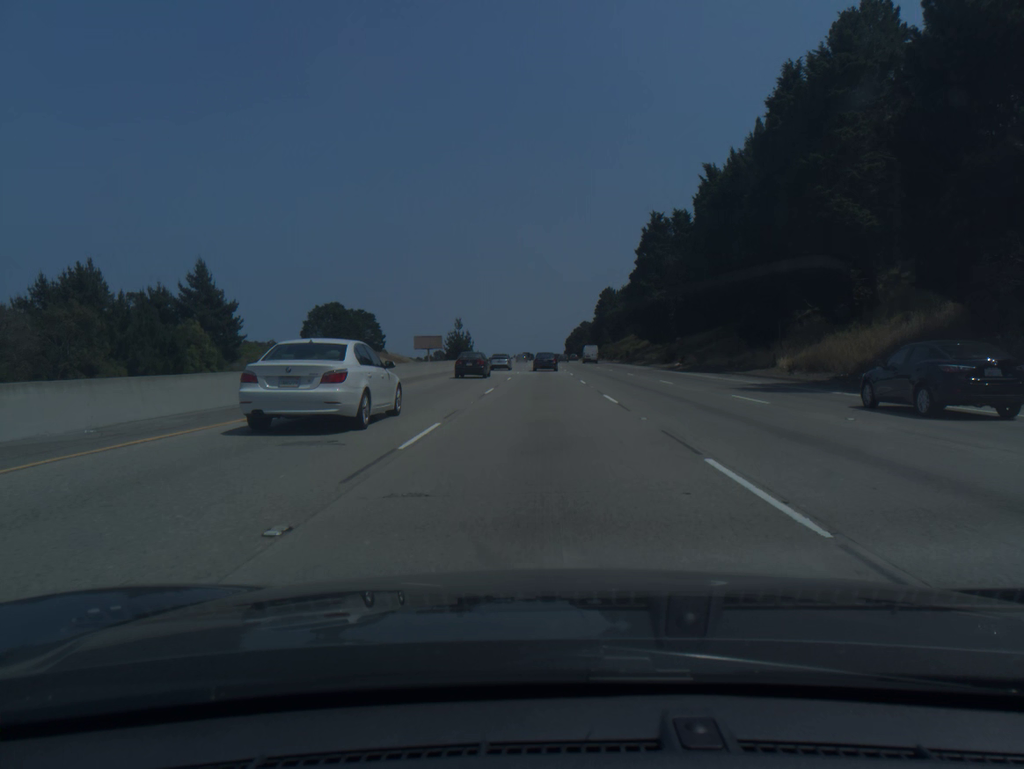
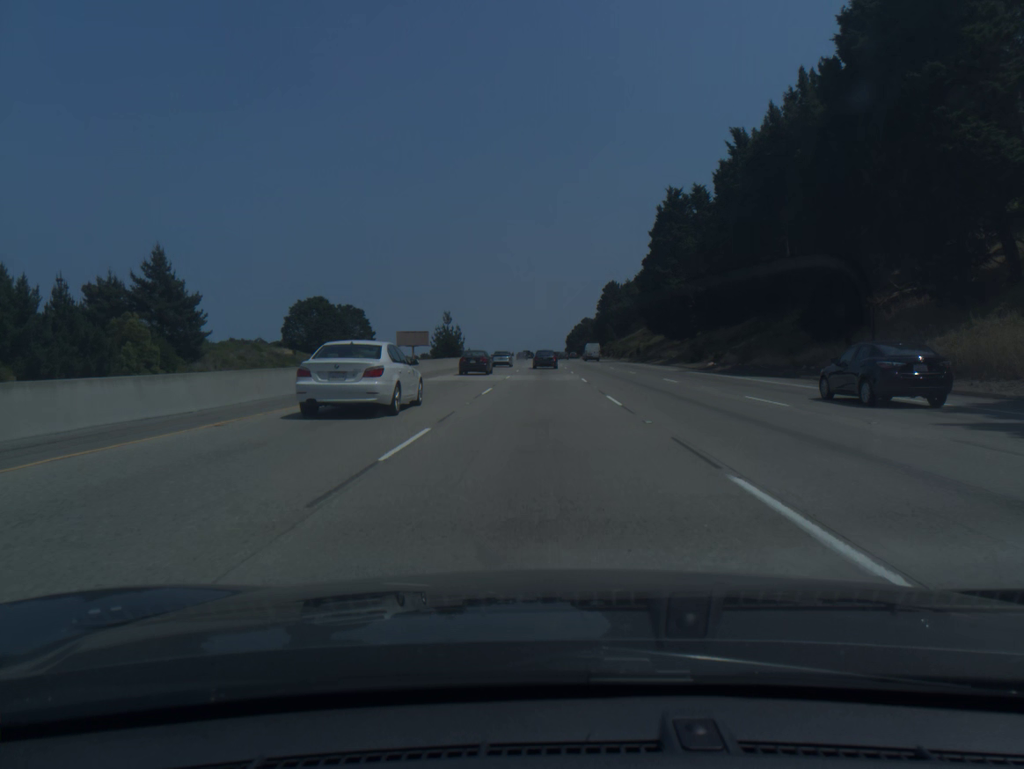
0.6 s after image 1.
(0.0, +16.0) m; 0°
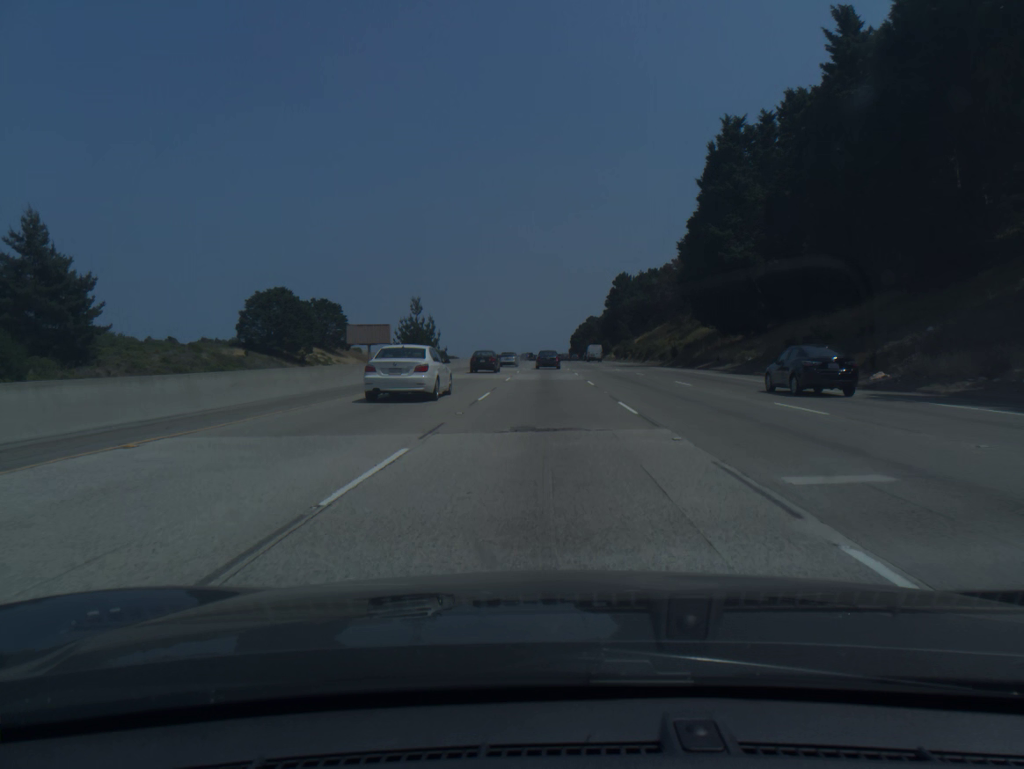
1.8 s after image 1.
(0.0, +32.0) m; 0°
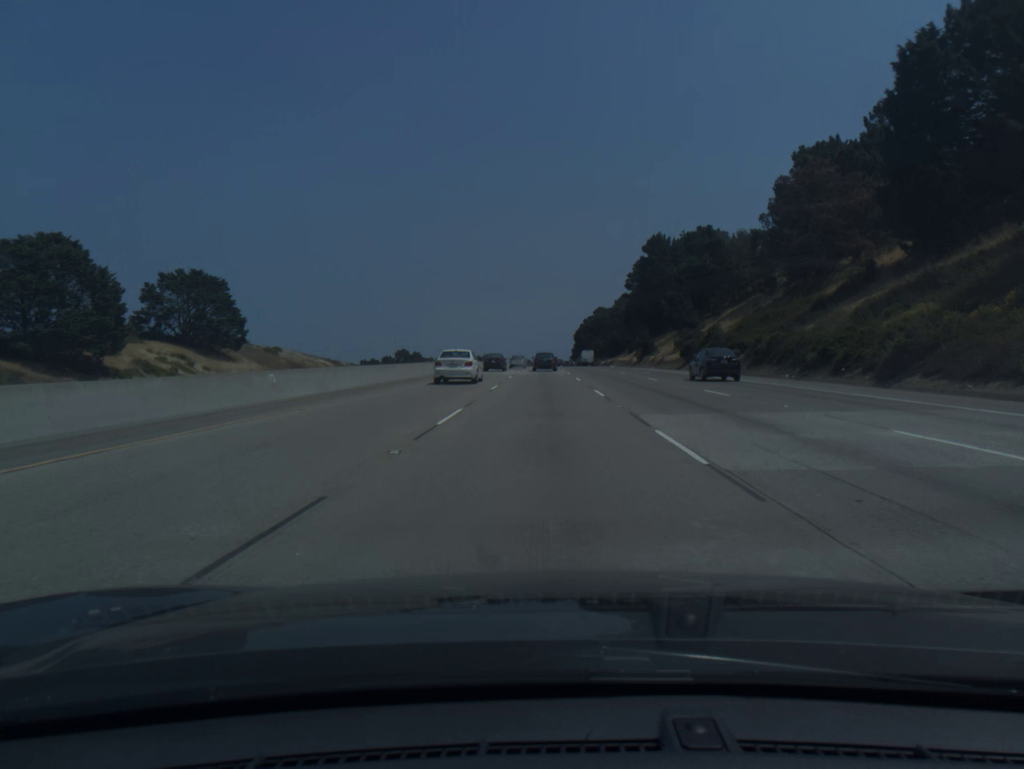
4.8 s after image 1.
(+0.2, +80.1) m; 0°
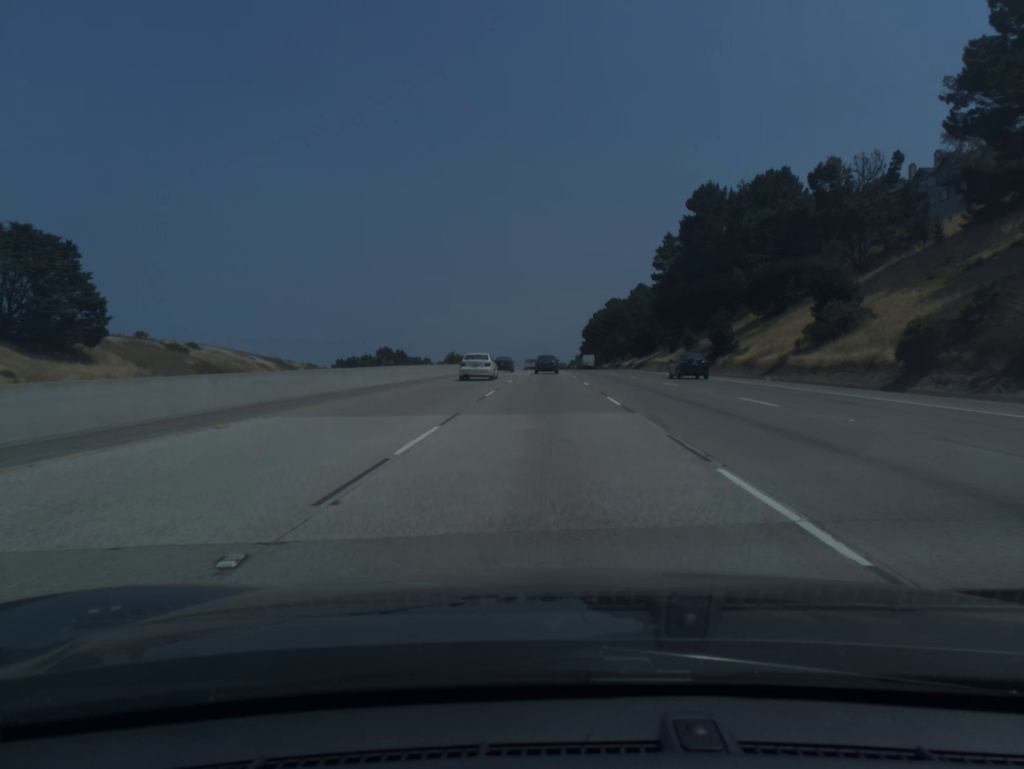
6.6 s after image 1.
(-0.1, +48.3) m; 0°
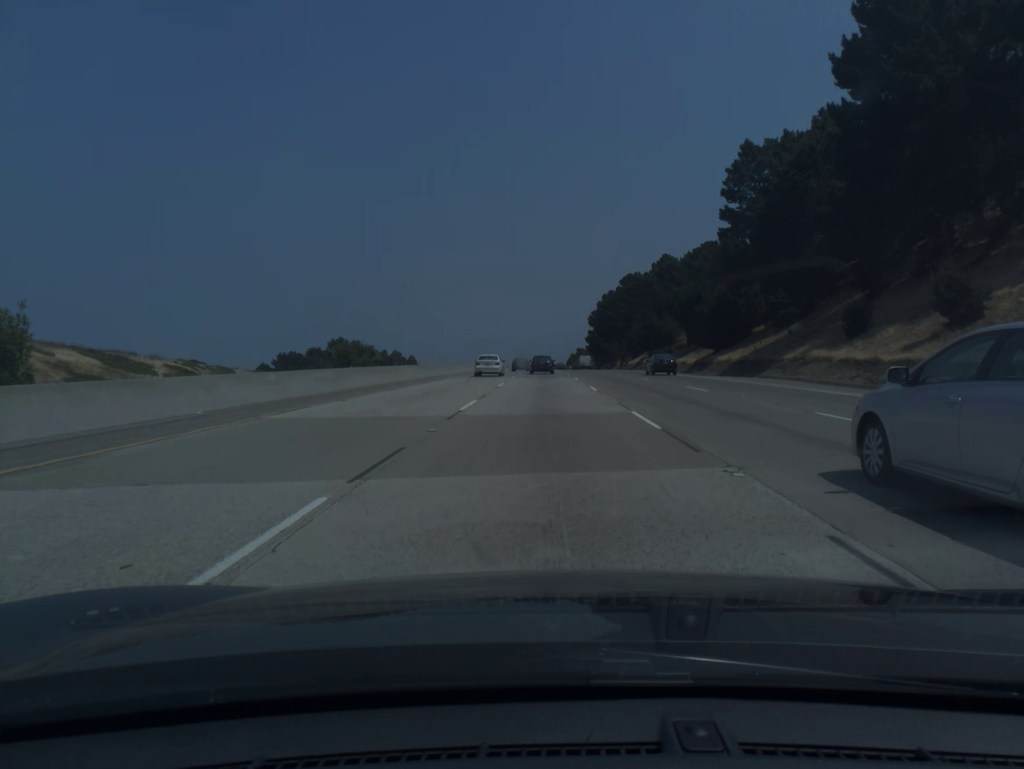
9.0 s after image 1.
(-0.1, +64.7) m; 0°
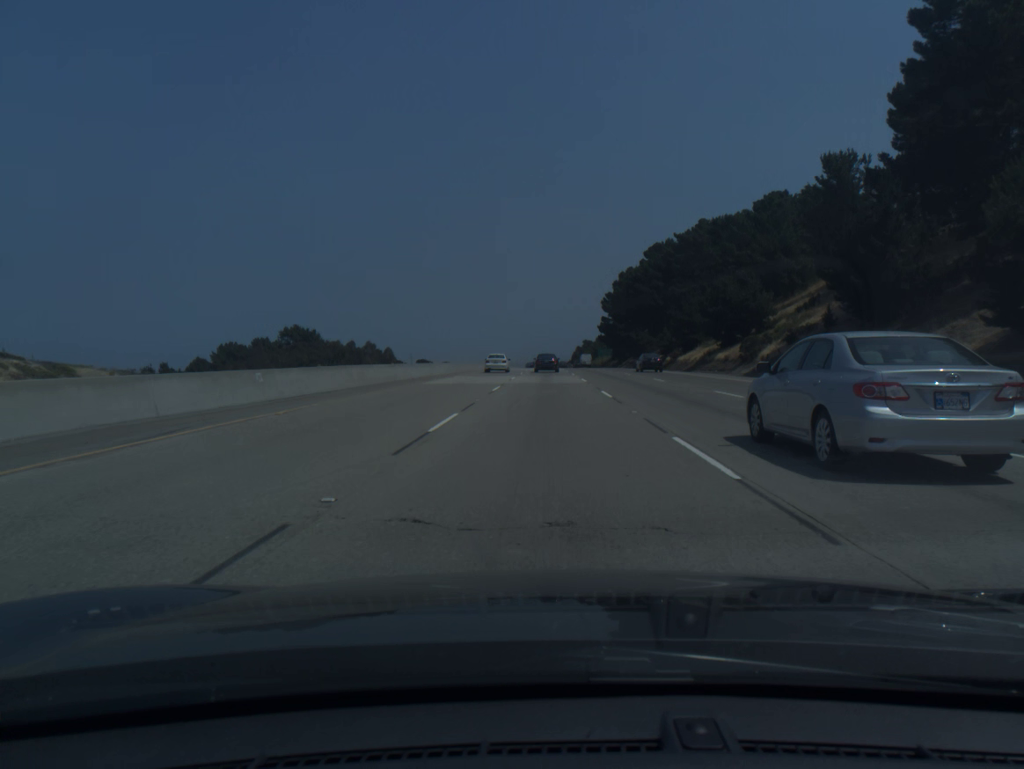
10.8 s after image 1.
(0.0, +49.0) m; 0°
